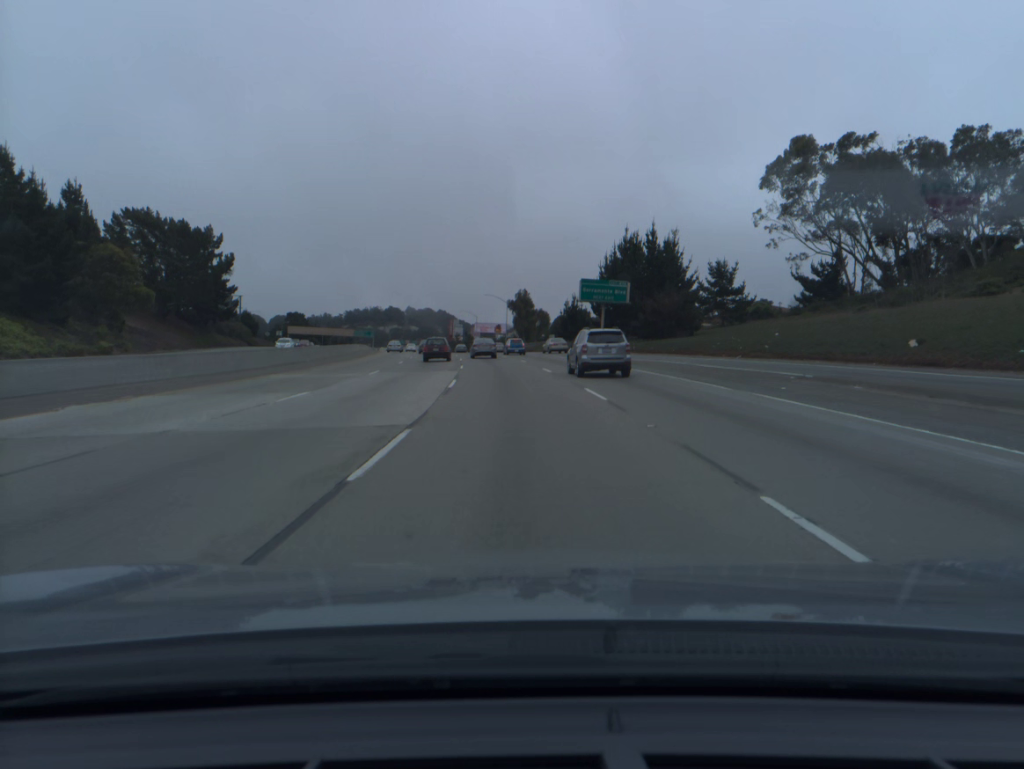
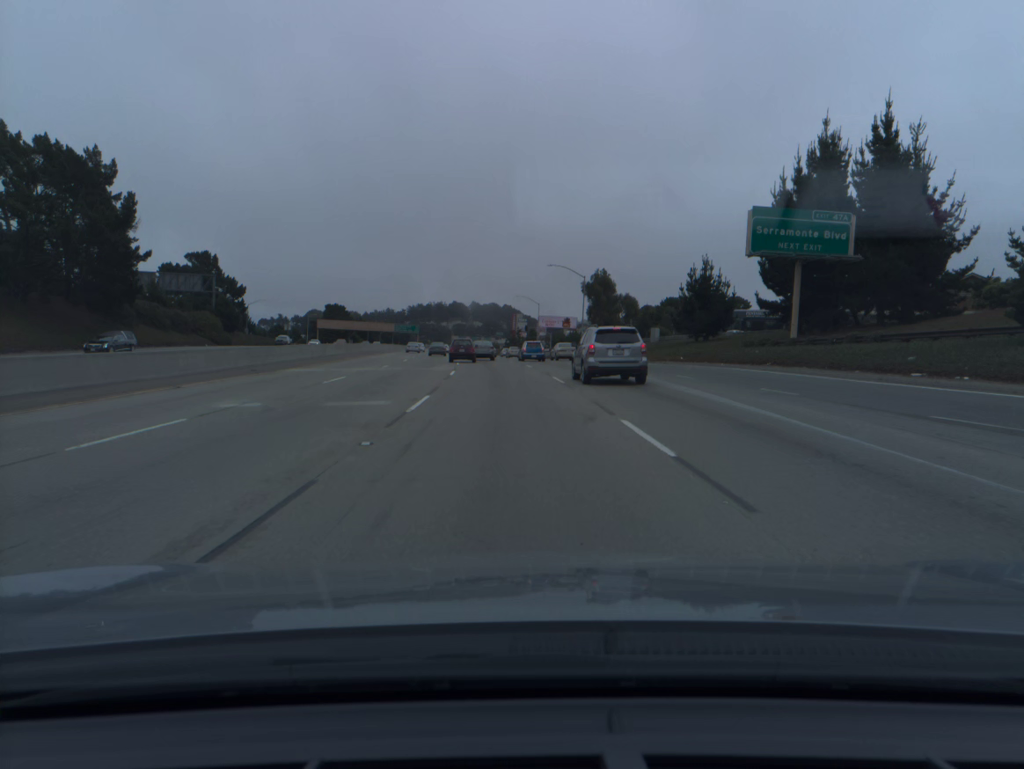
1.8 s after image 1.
(-2.1, +51.6) m; -5°
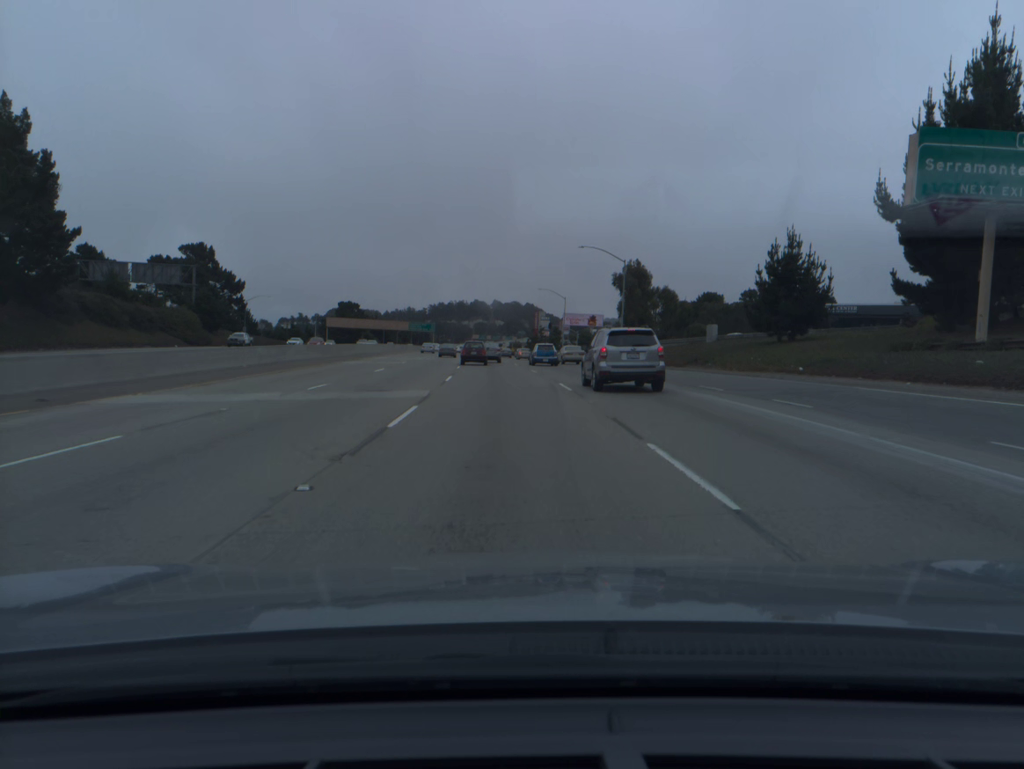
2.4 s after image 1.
(-0.3, +17.2) m; -2°
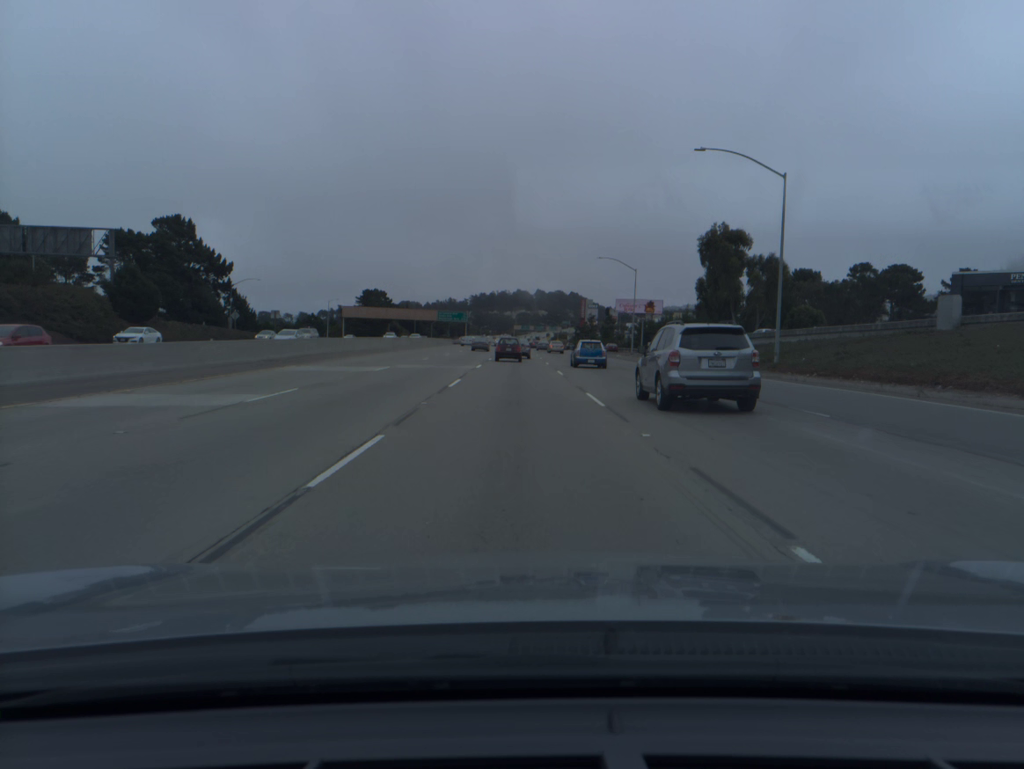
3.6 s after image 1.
(-1.0, +34.3) m; -3°
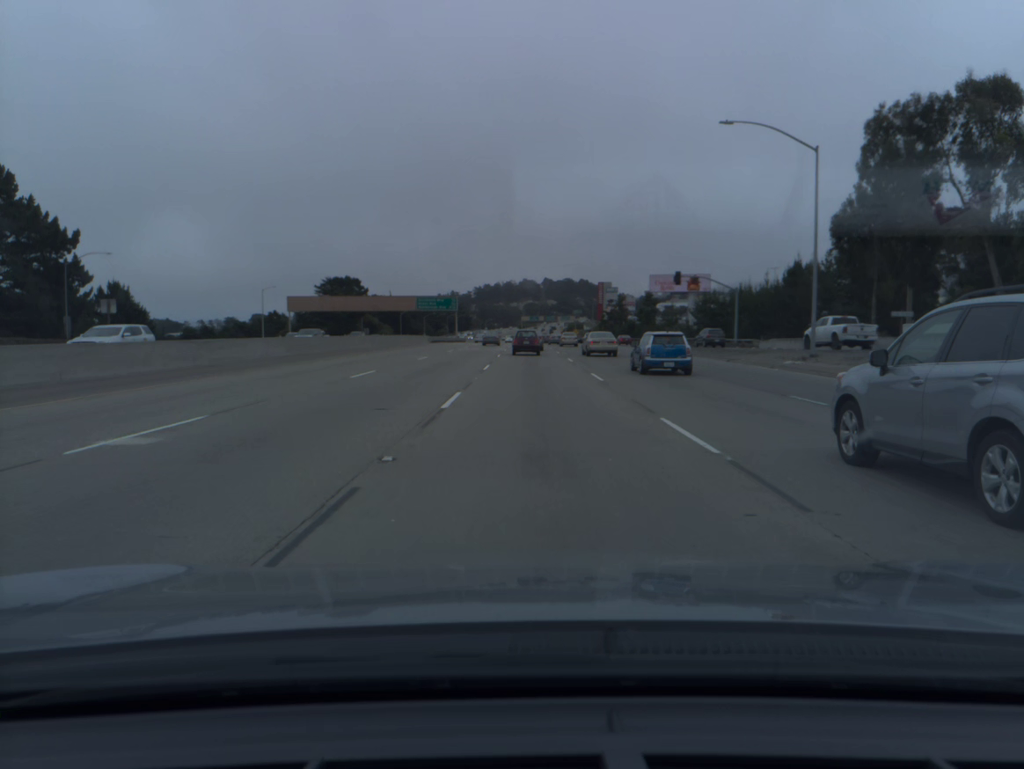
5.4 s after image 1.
(-0.6, +51.3) m; -1°
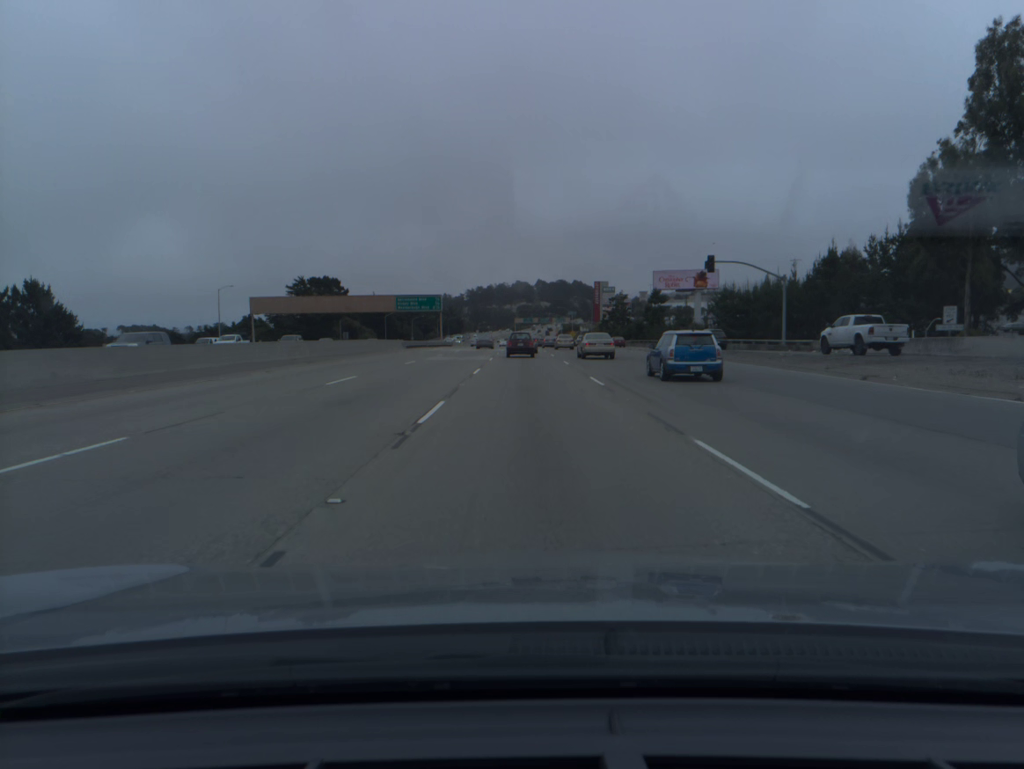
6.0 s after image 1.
(+0.1, +16.9) m; 0°
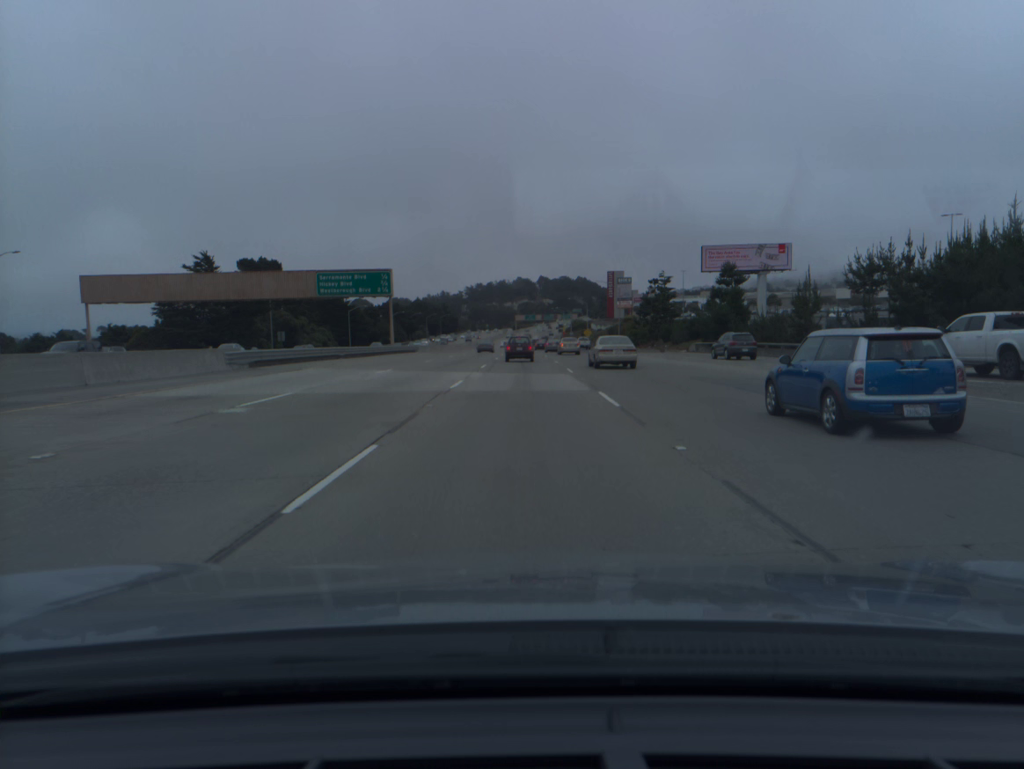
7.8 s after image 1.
(0.0, +49.7) m; 0°
